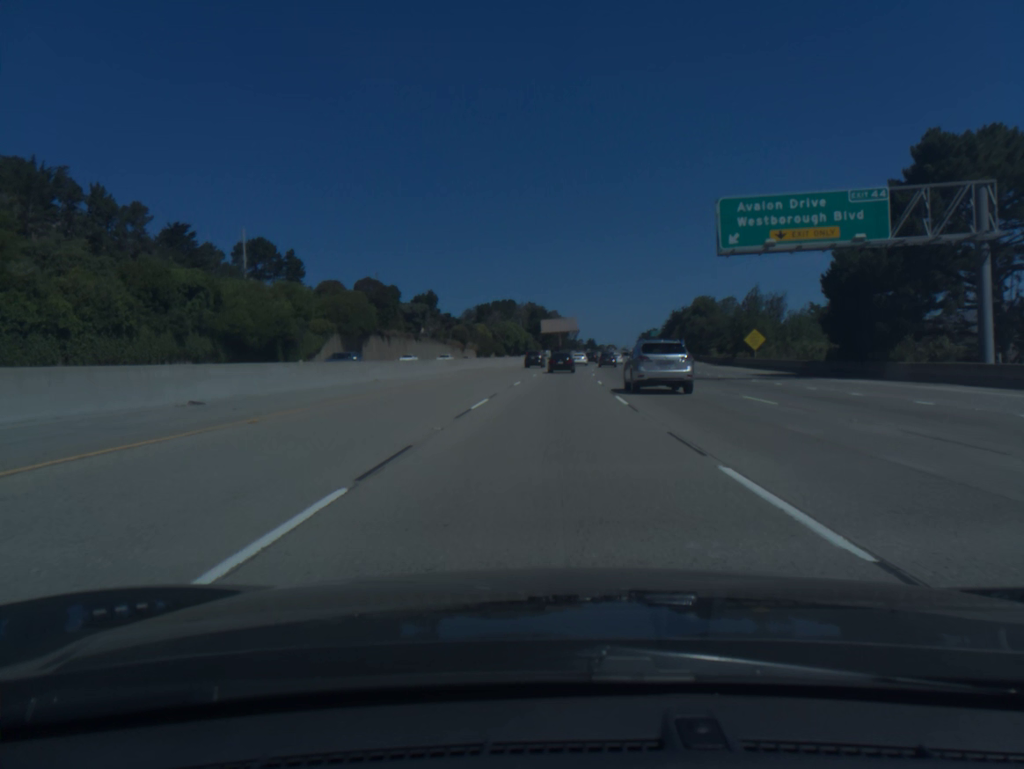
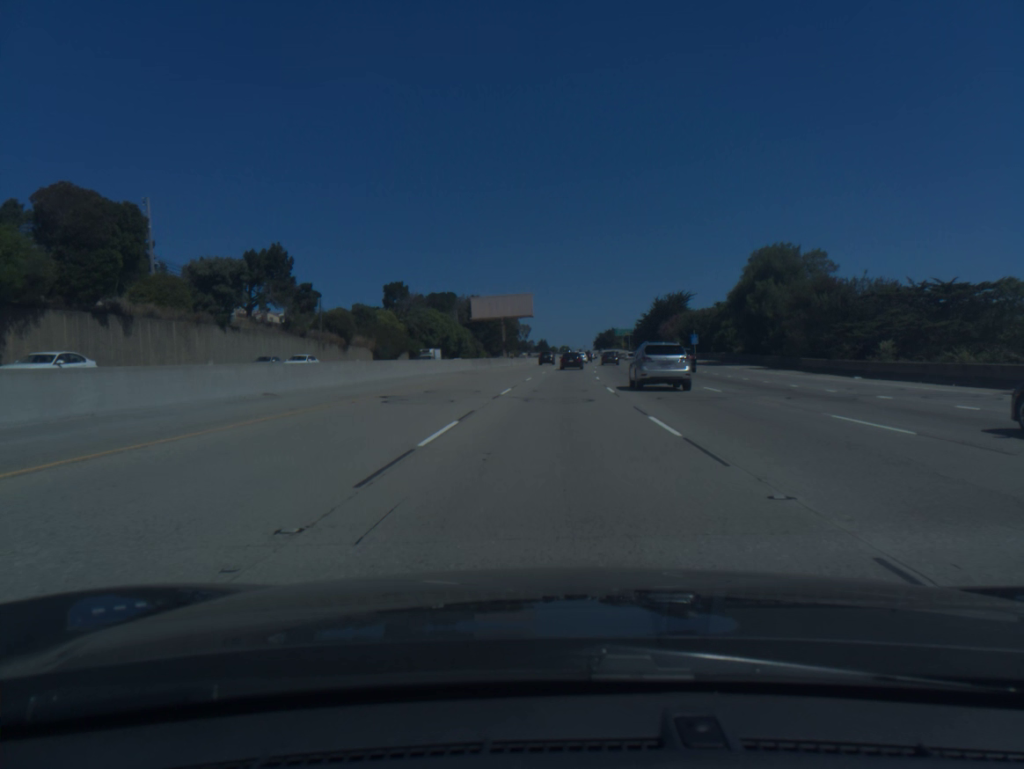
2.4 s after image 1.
(+2.0, +65.9) m; +4°
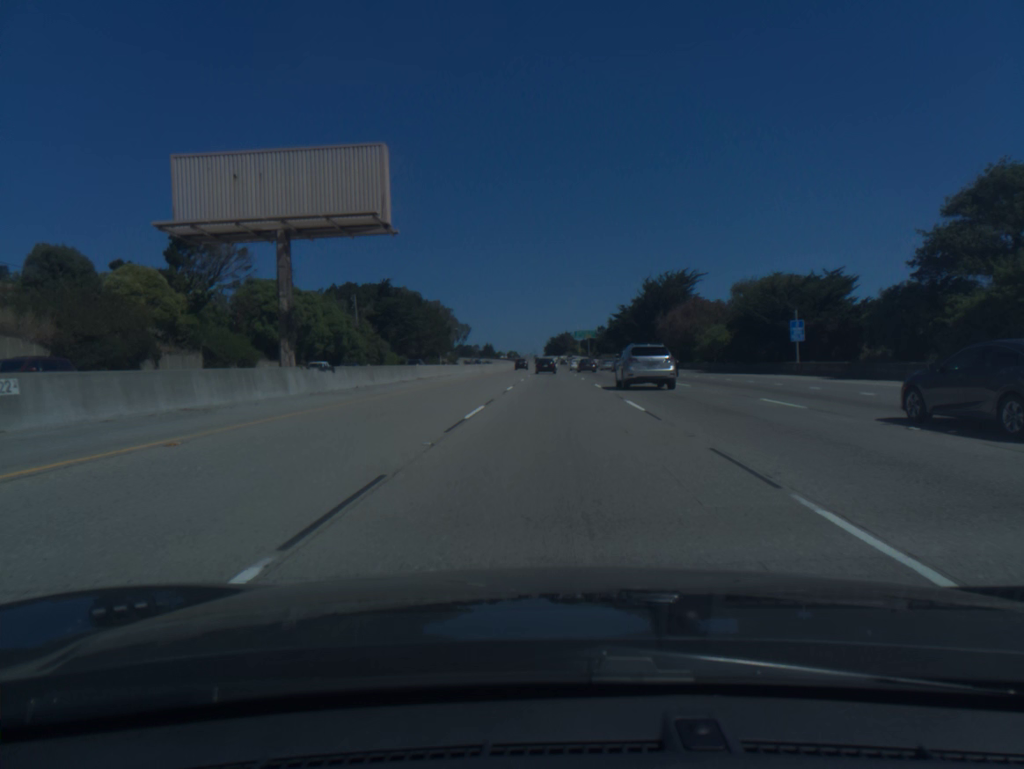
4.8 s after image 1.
(+2.3, +67.8) m; +4°
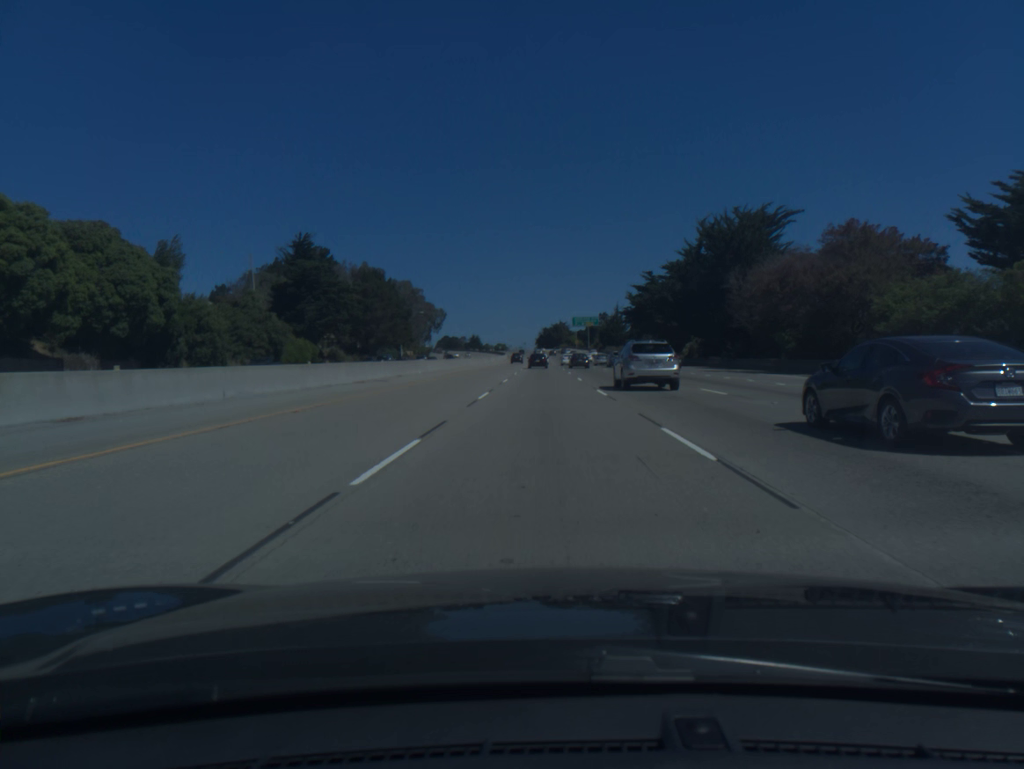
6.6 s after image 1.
(+0.5, +52.0) m; +1°
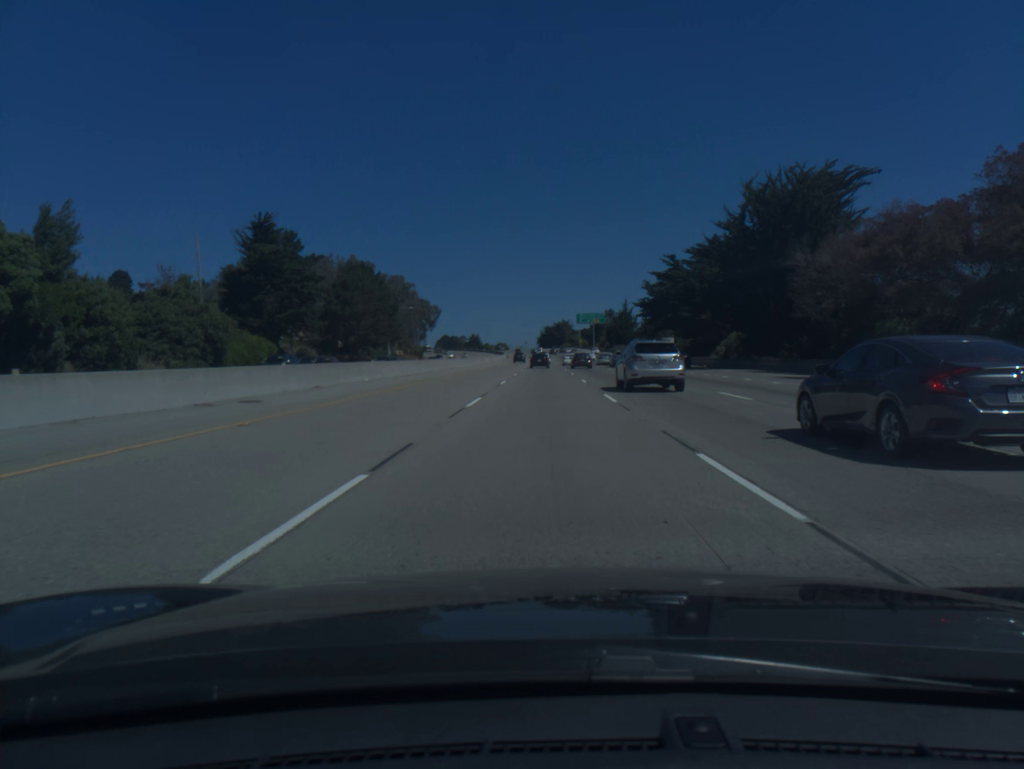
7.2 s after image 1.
(0.0, +17.6) m; 0°
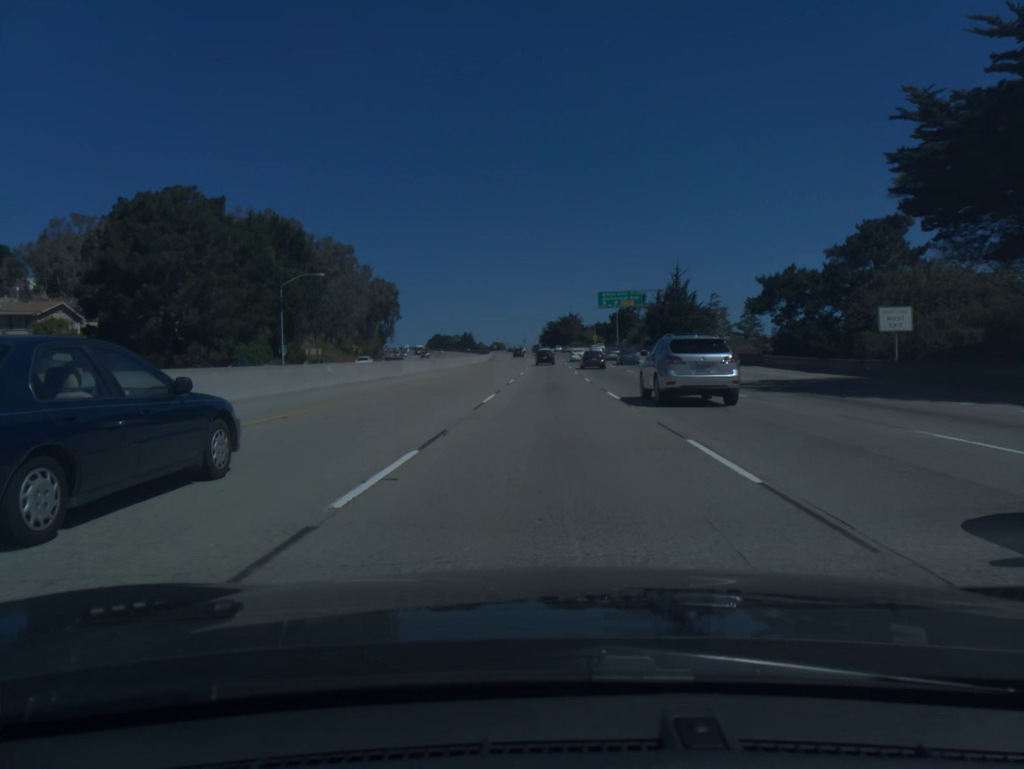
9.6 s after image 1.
(-0.3, +71.1) m; 0°
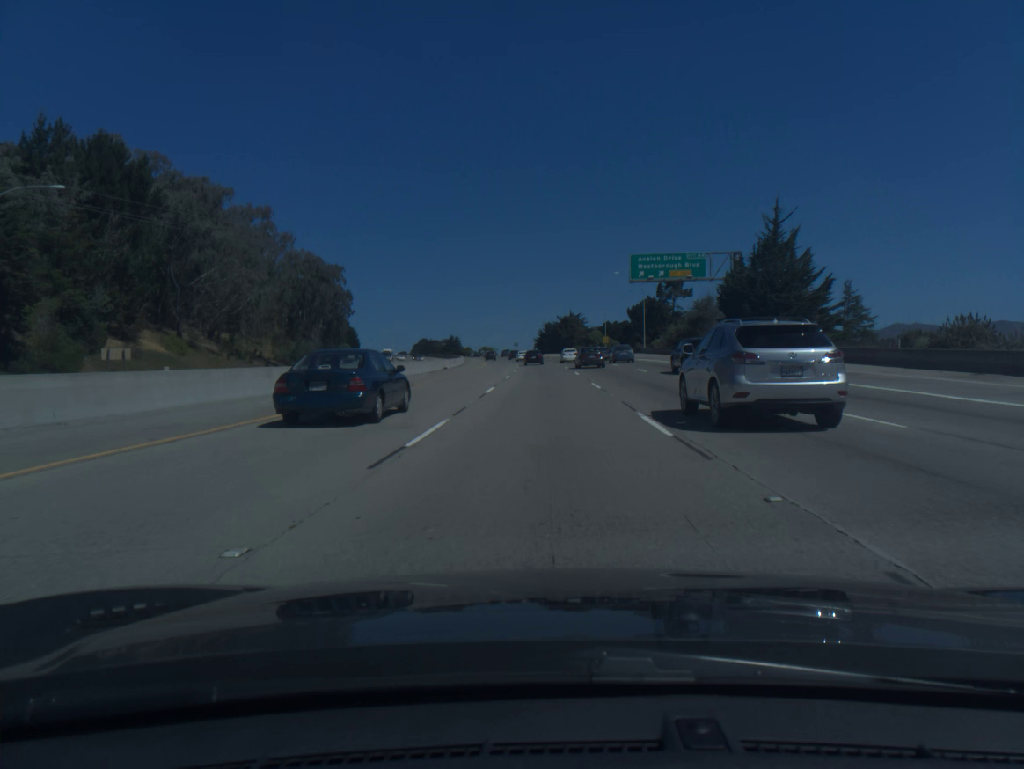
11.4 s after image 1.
(+0.2, +54.2) m; 0°
